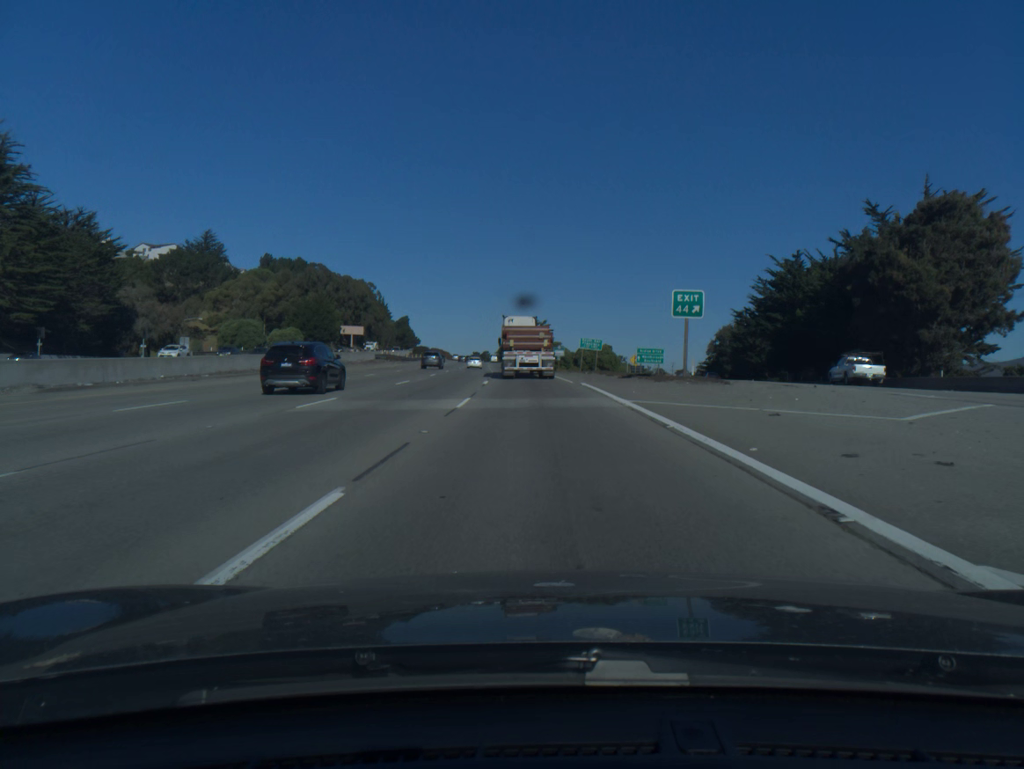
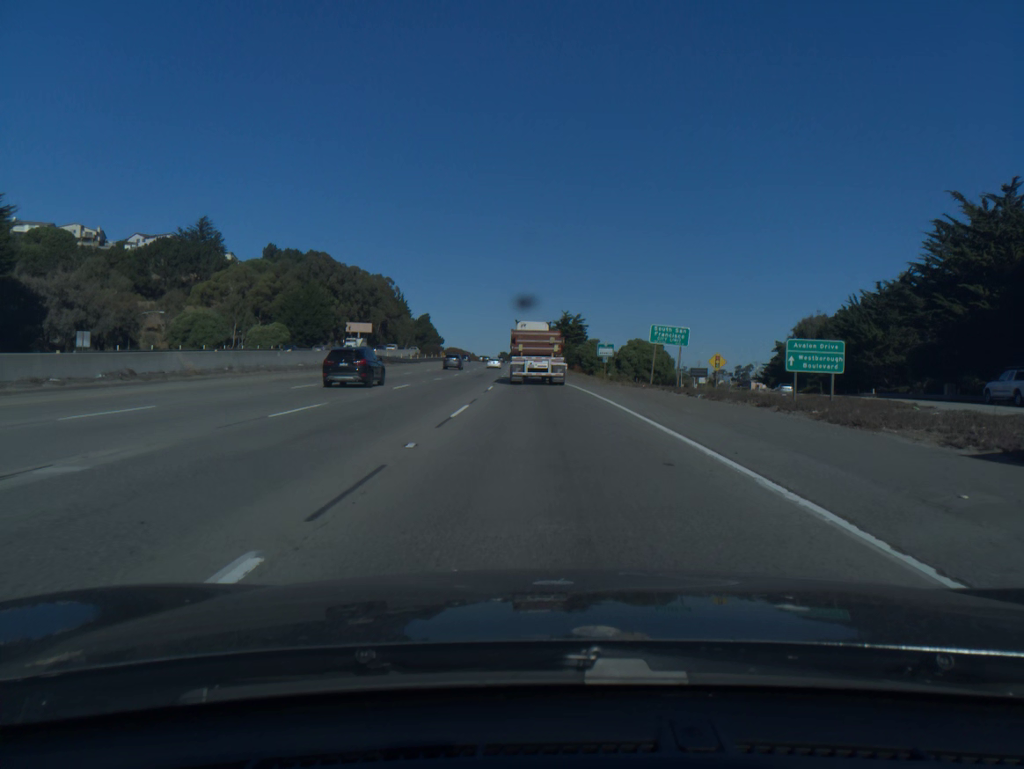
(-0.6, +31.7) m; -2°
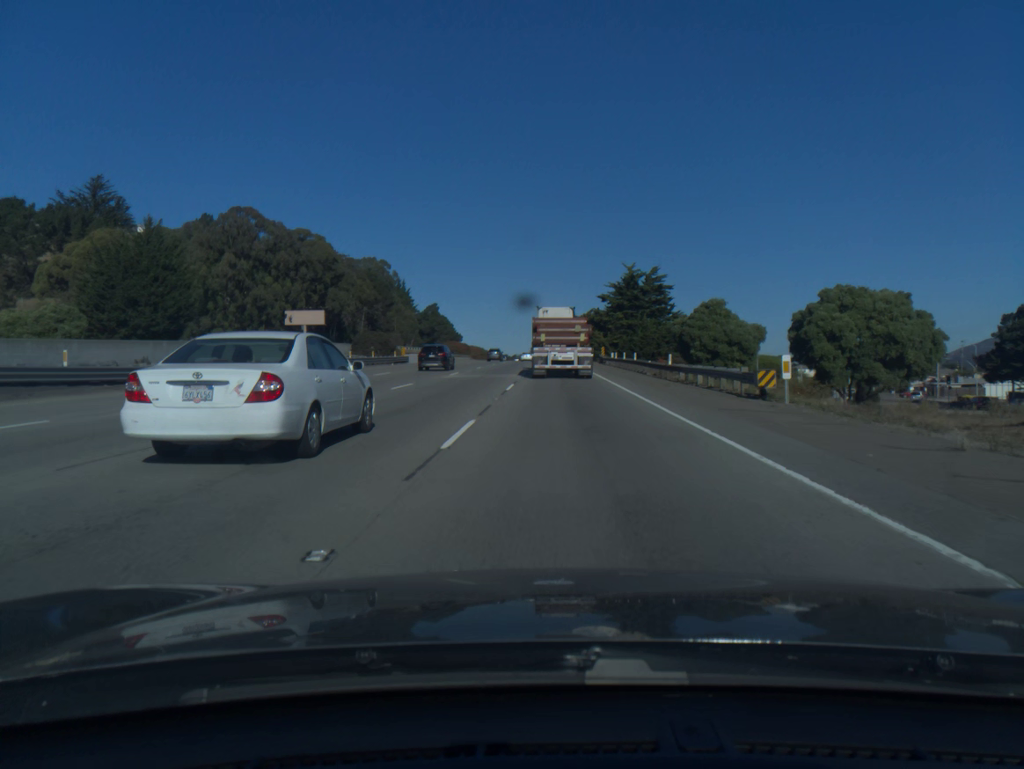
(-2.1, +78.6) m; -2°
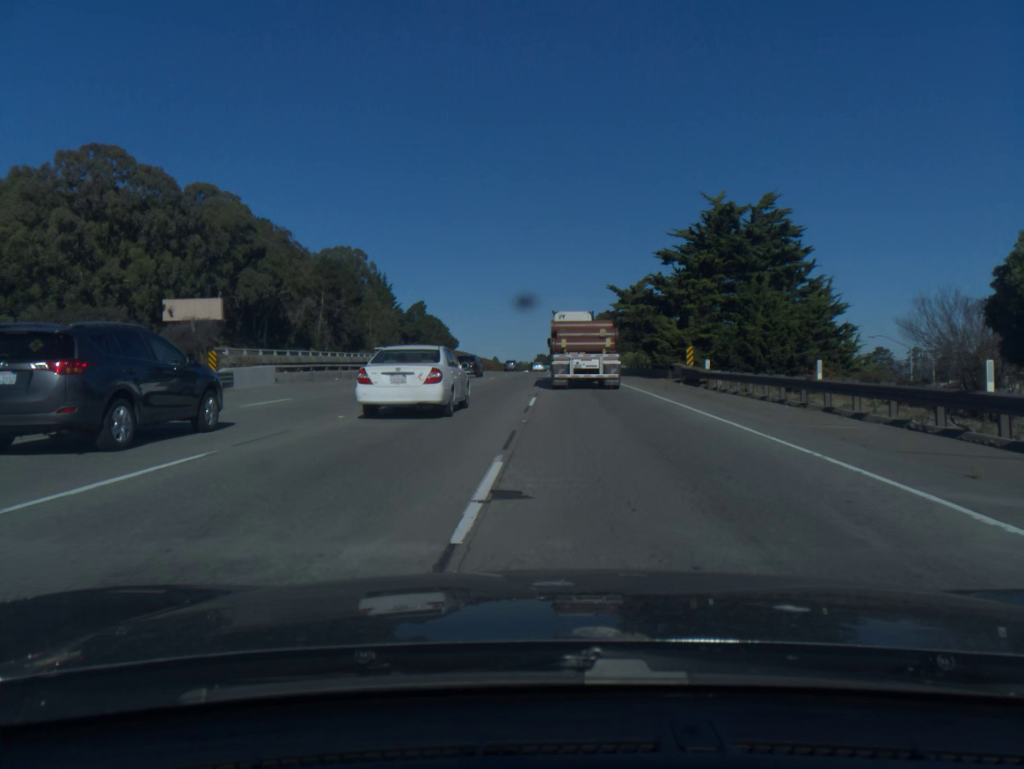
(-0.3, +48.2) m; -1°
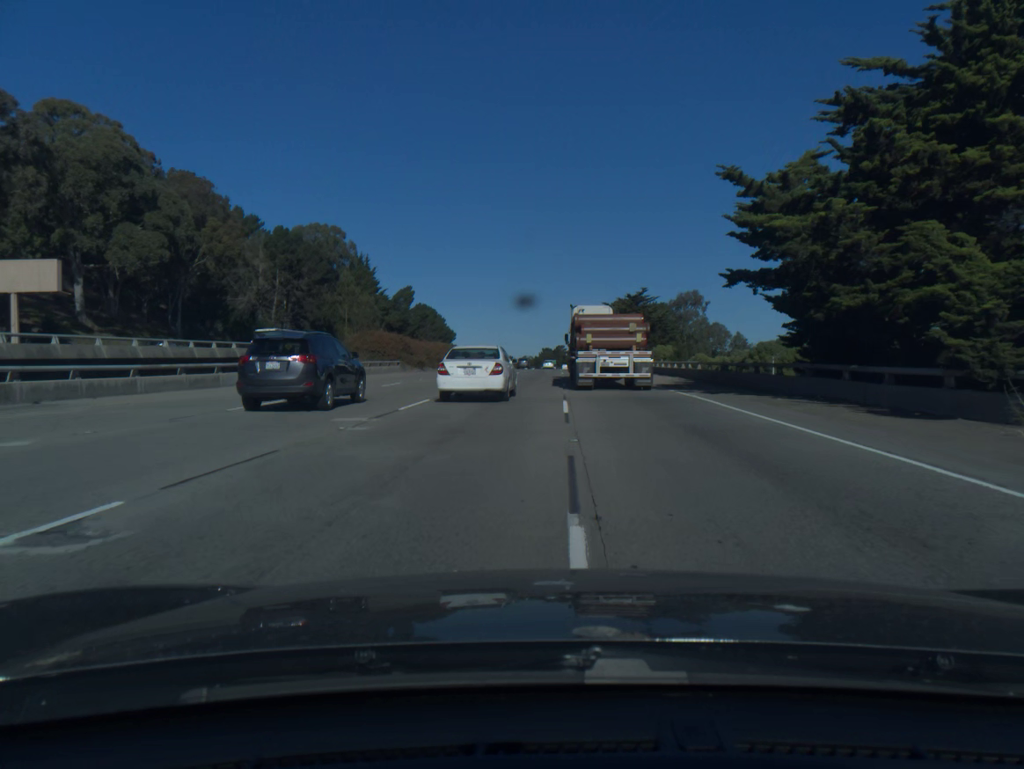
(-0.1, +32.6) m; 0°
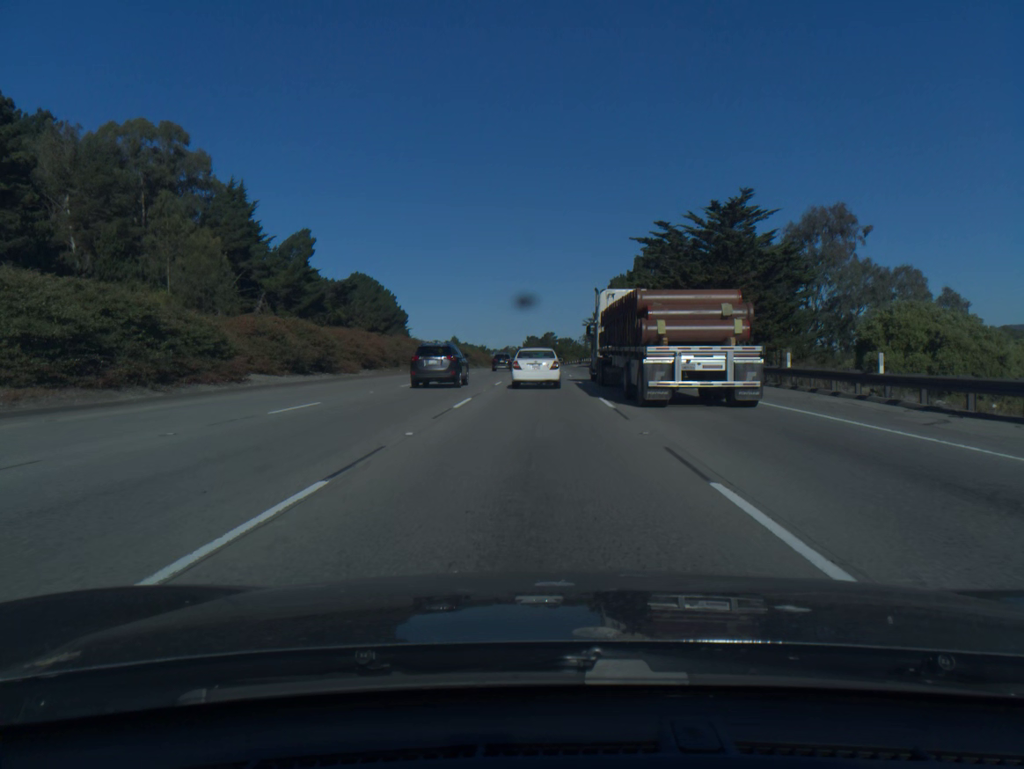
(+0.5, +83.5) m; +1°
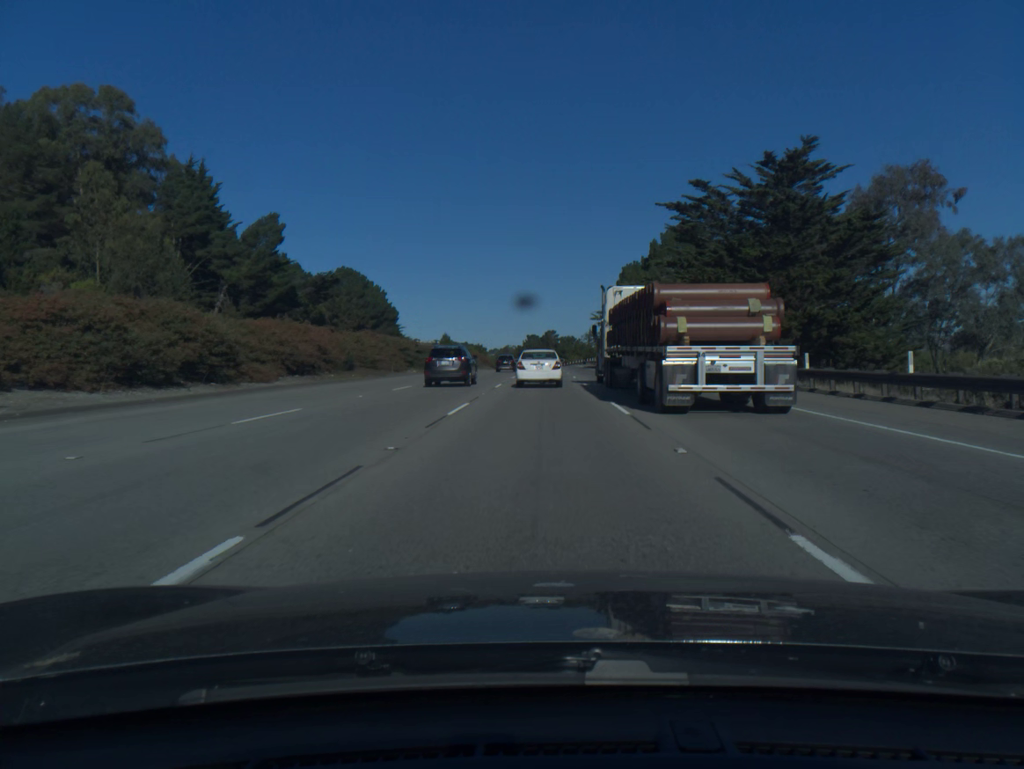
(0.0, +16.7) m; 0°
